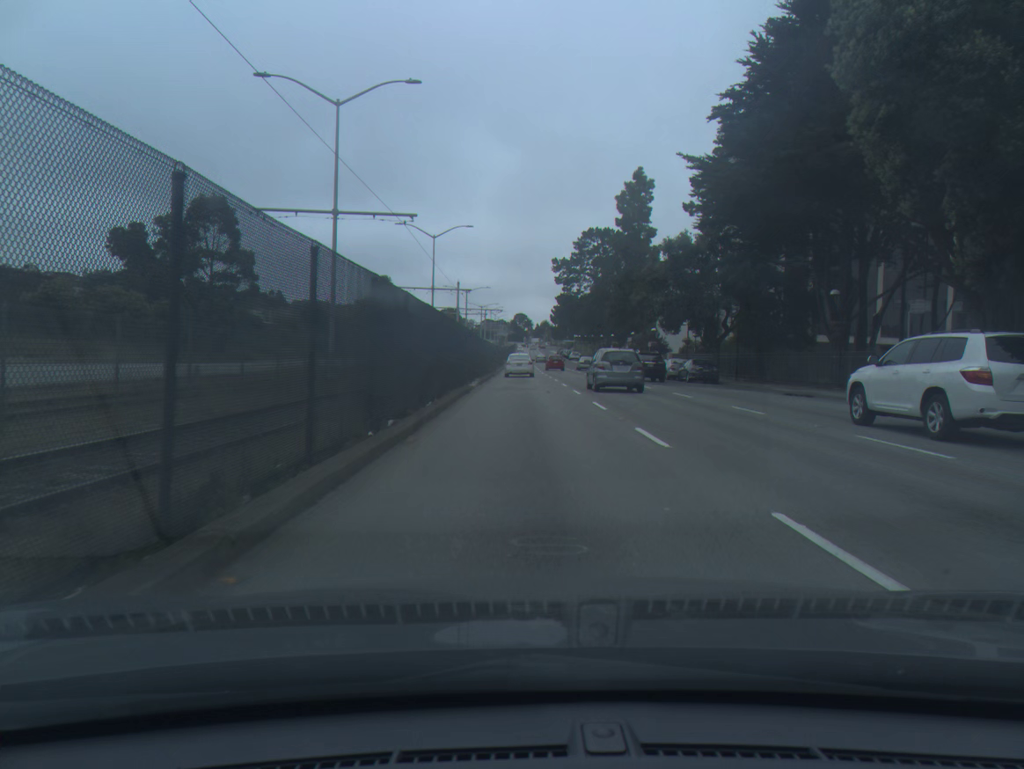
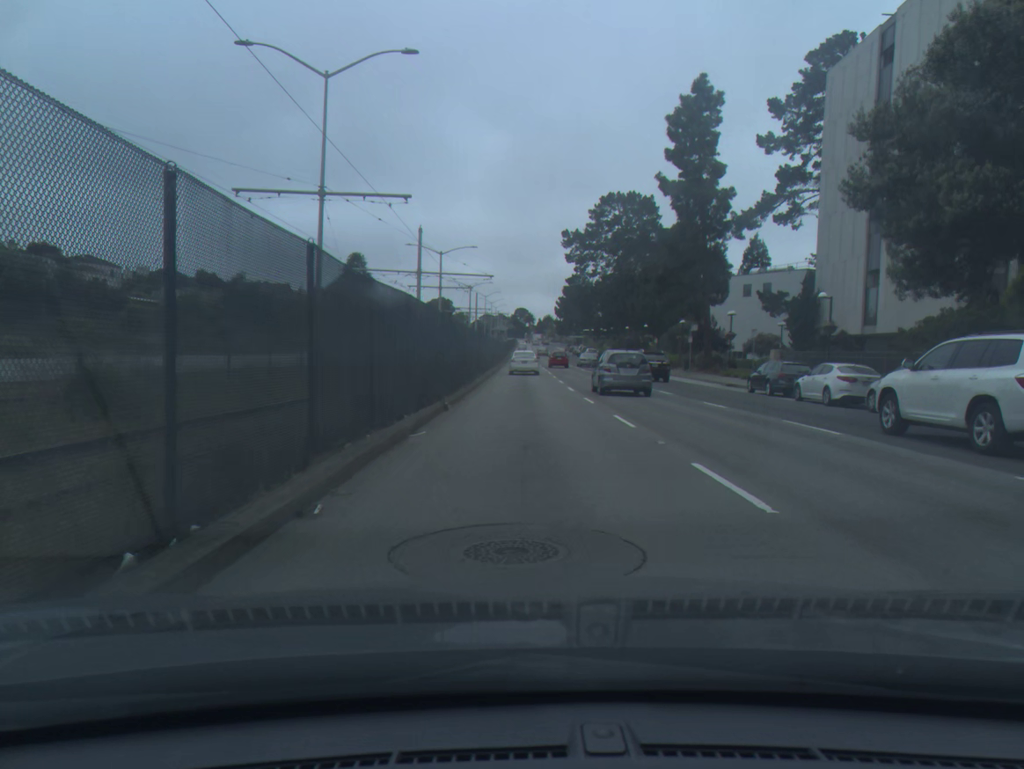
(-0.1, +33.6) m; 0°
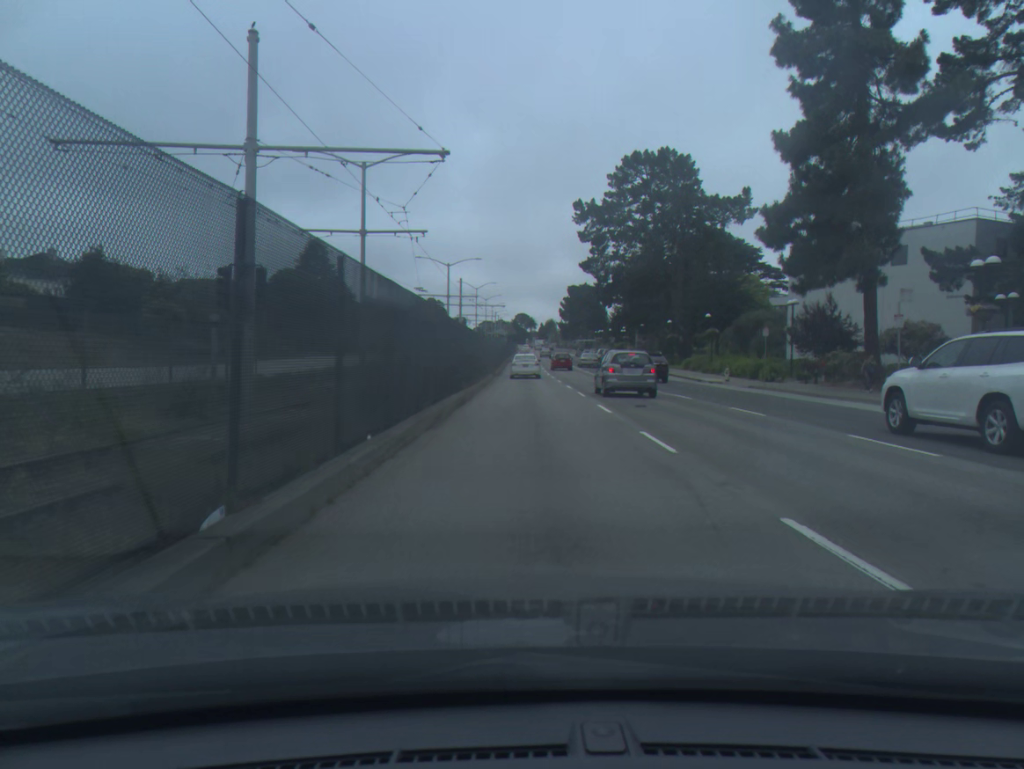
(+0.1, +32.8) m; 0°
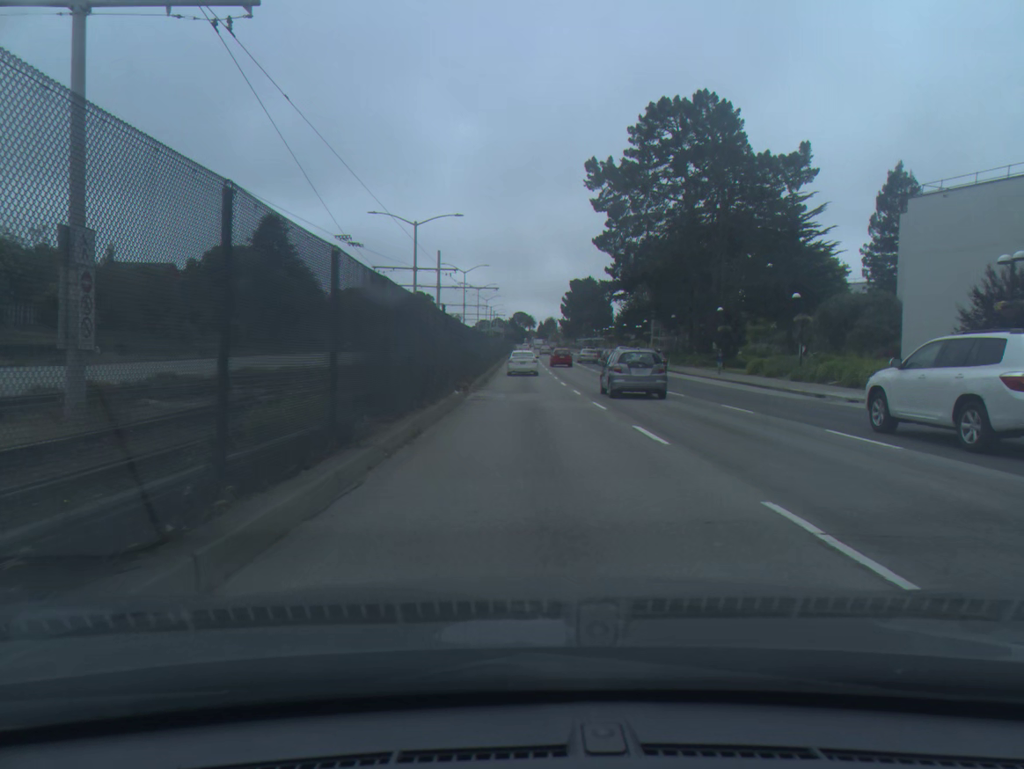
(0.0, +21.4) m; 0°
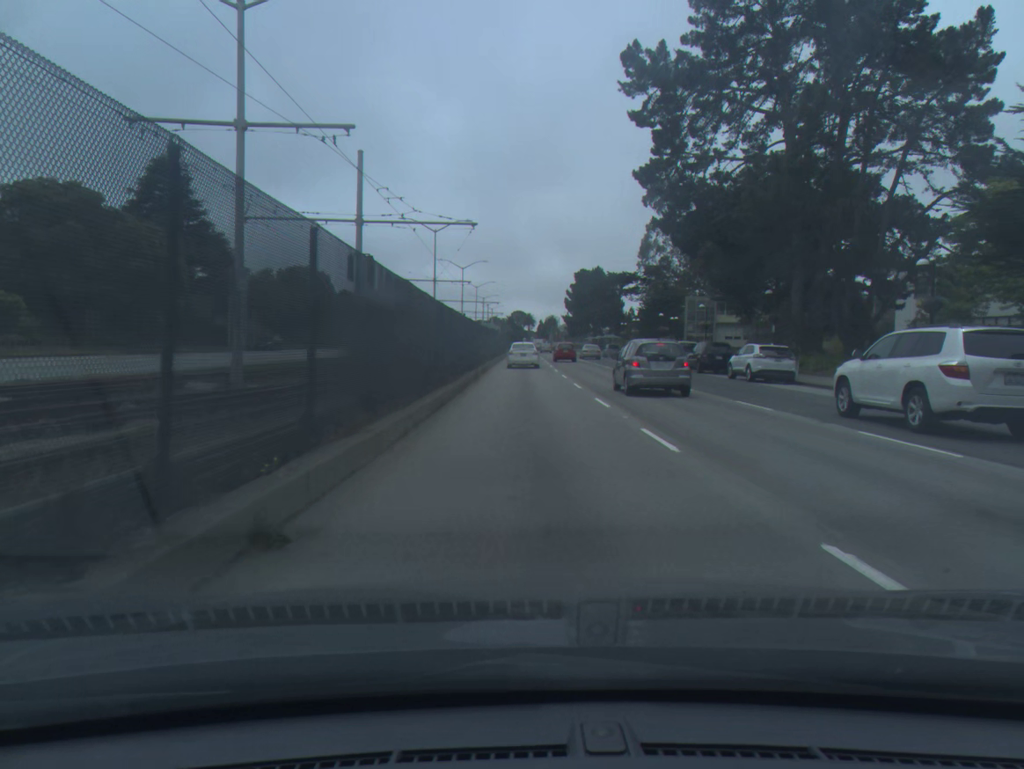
(0.0, +31.3) m; 0°
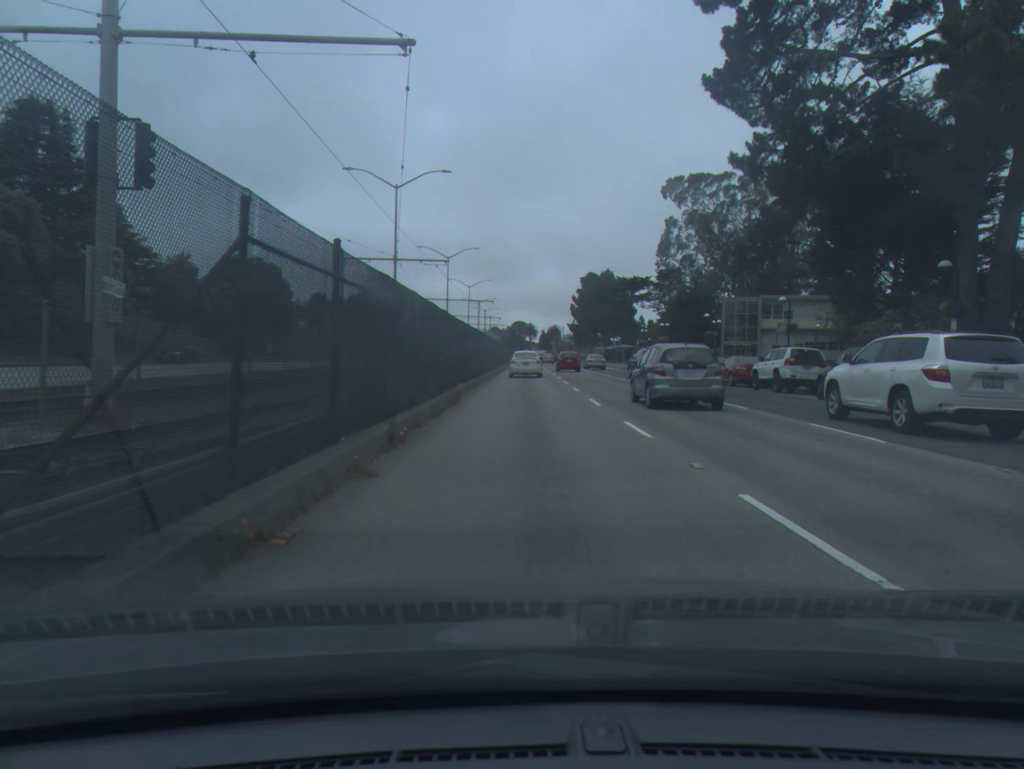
(0.0, +20.2) m; 0°
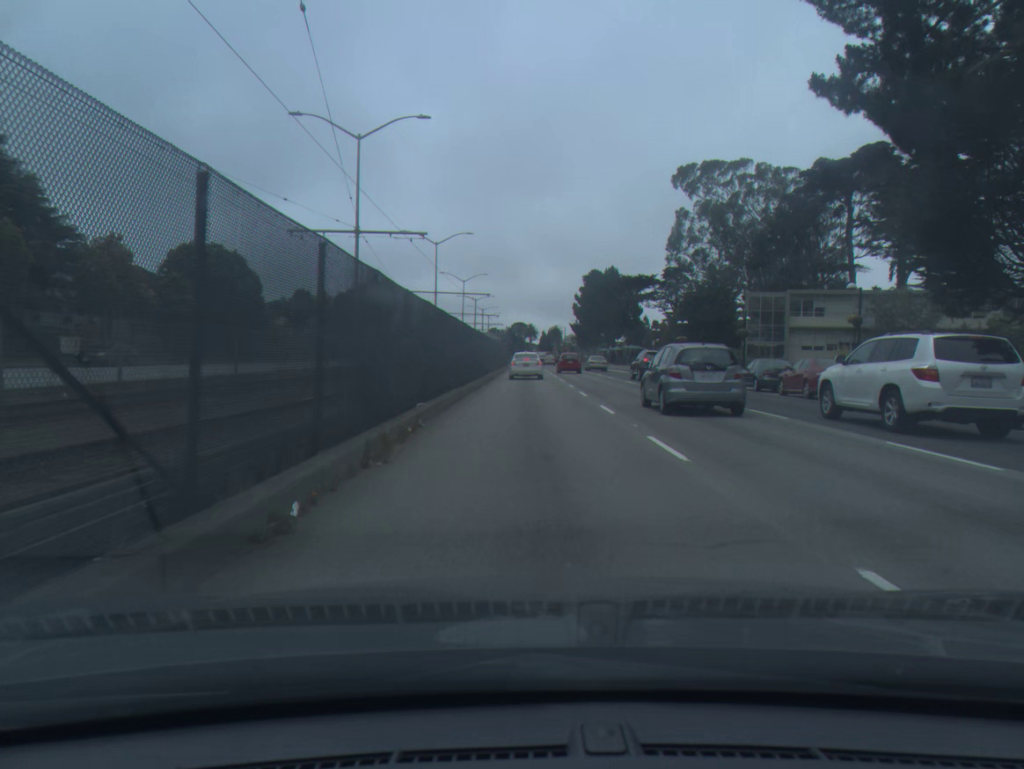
(0.0, +9.8) m; 0°
